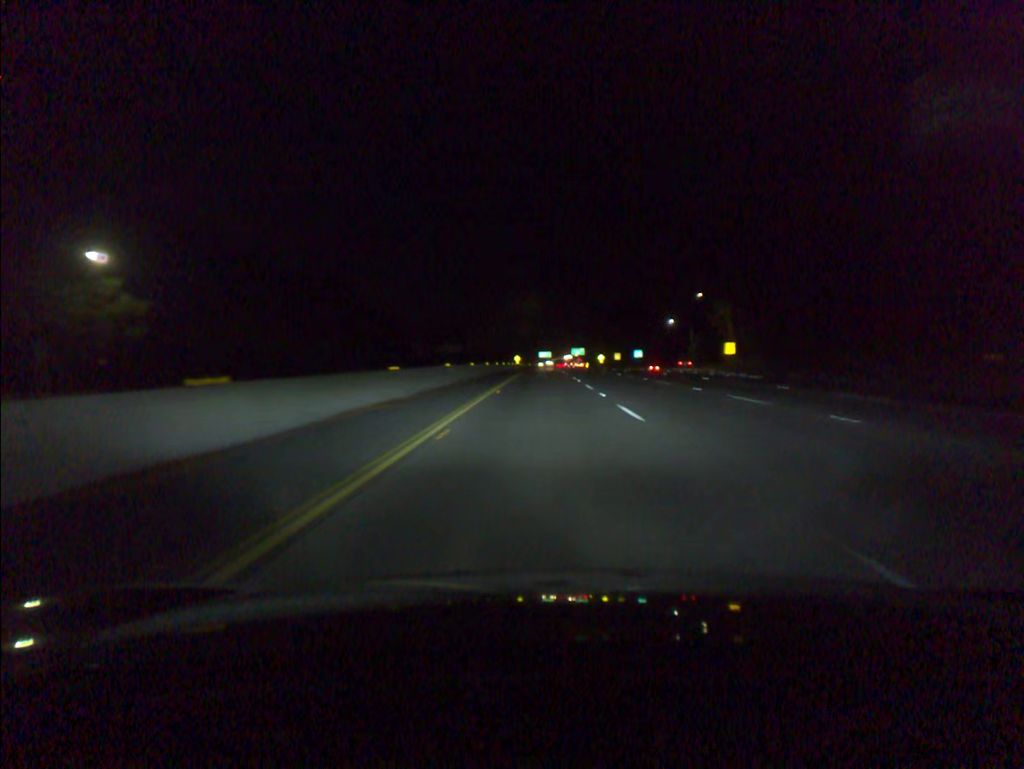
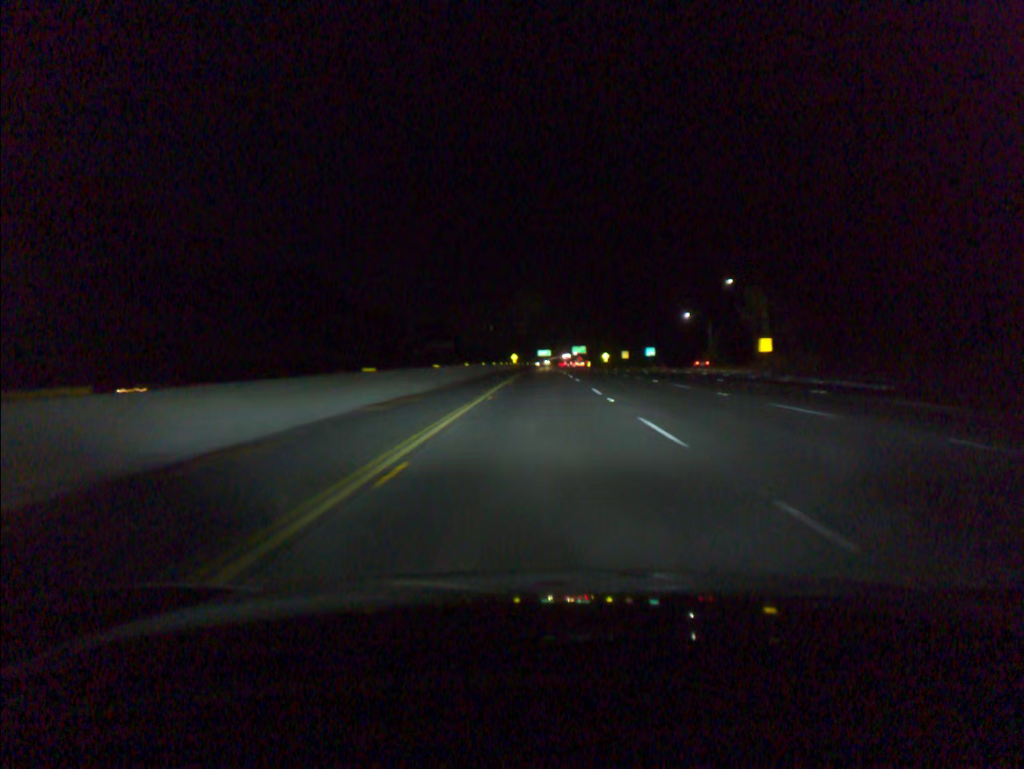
(0.0, +18.7) m; 0°
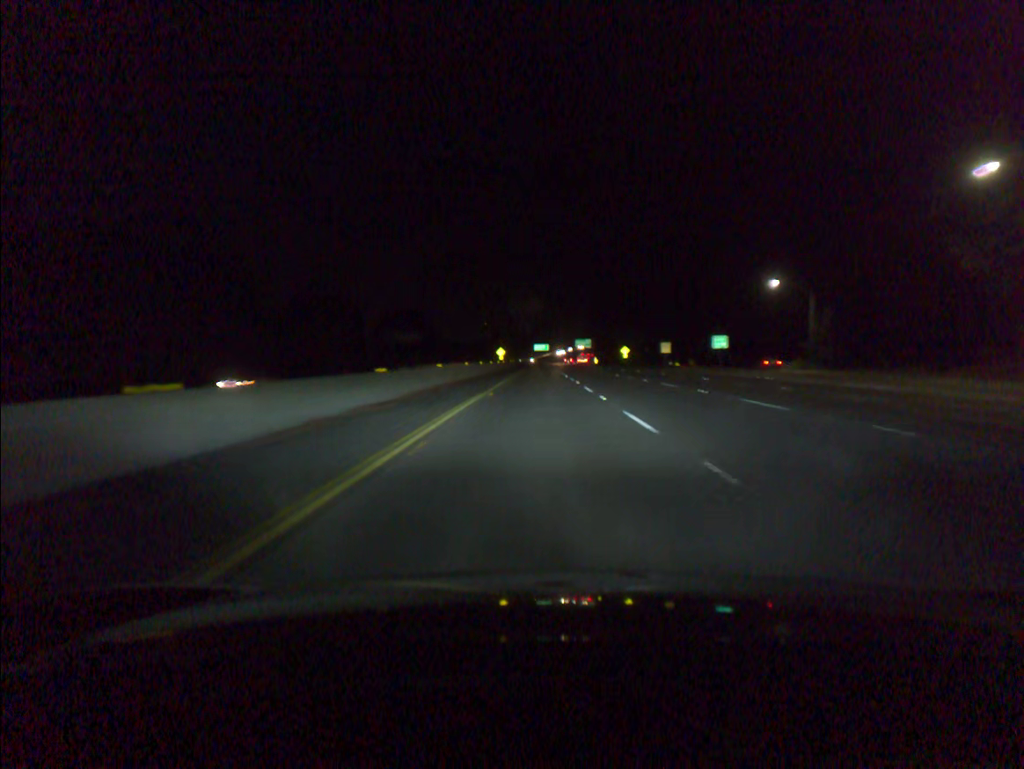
(+0.2, +56.0) m; 0°
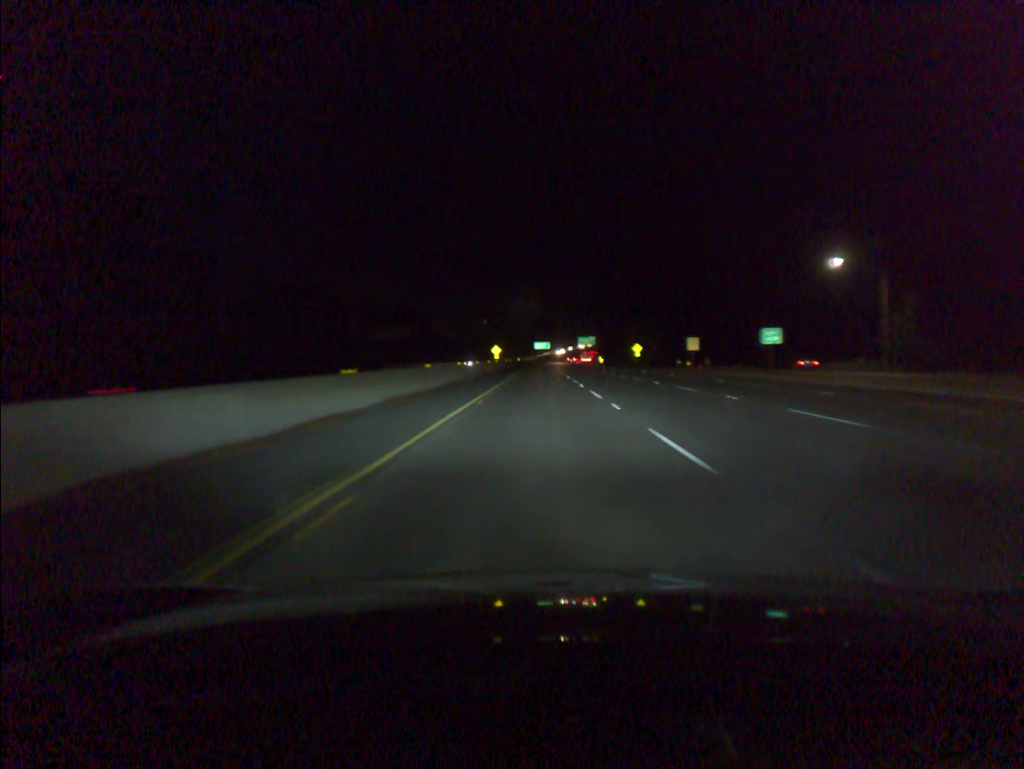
(0.0, +18.7) m; 0°
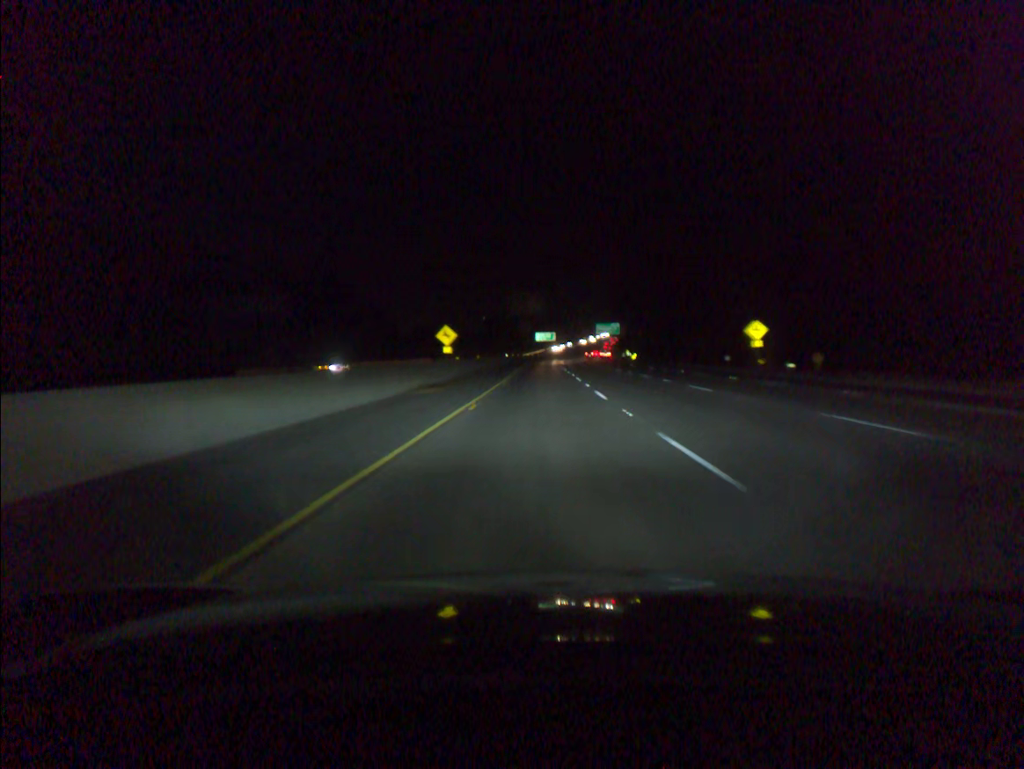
(-0.2, +75.1) m; 0°
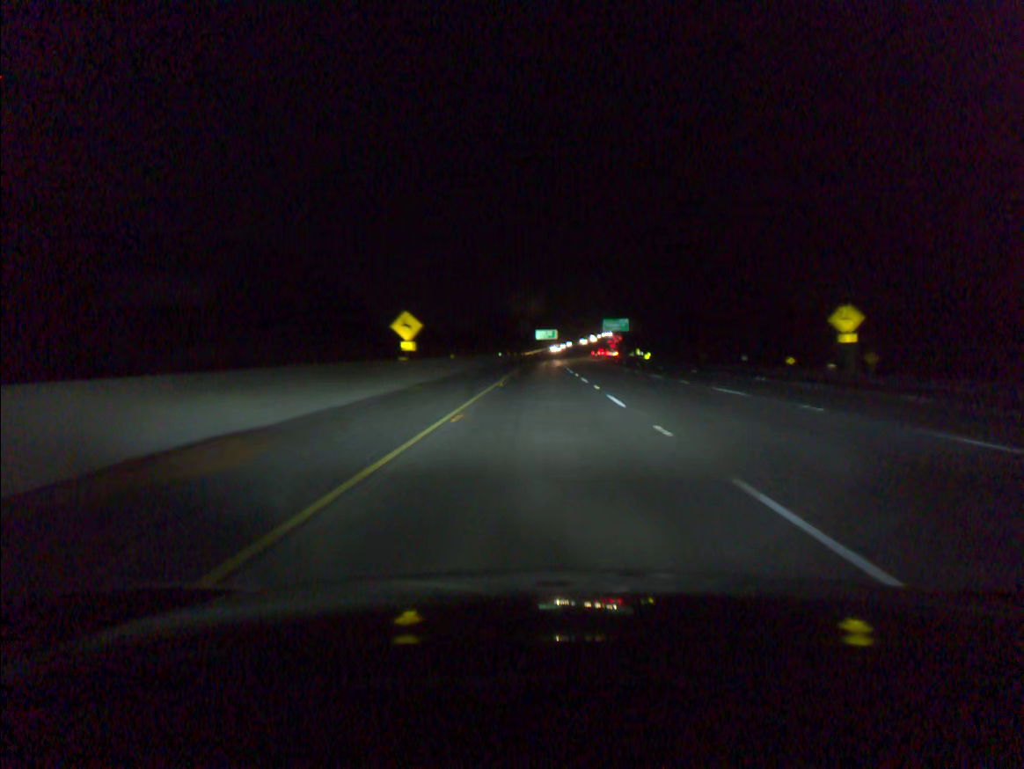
(0.0, +18.8) m; 0°
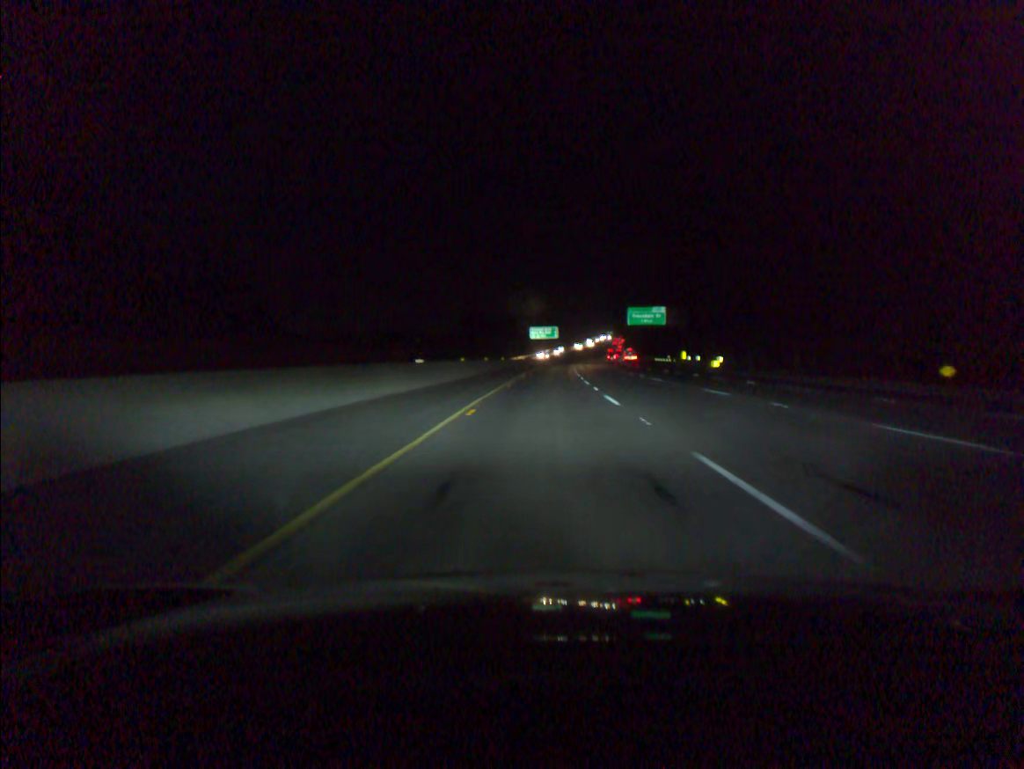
(+0.1, +56.2) m; 0°
